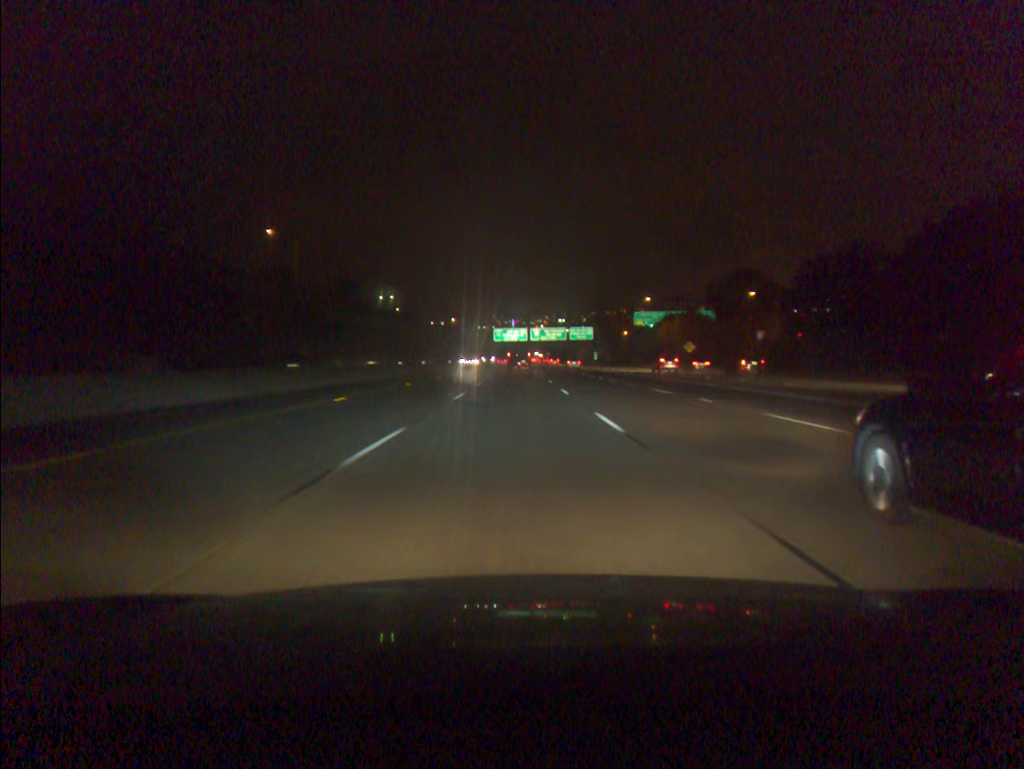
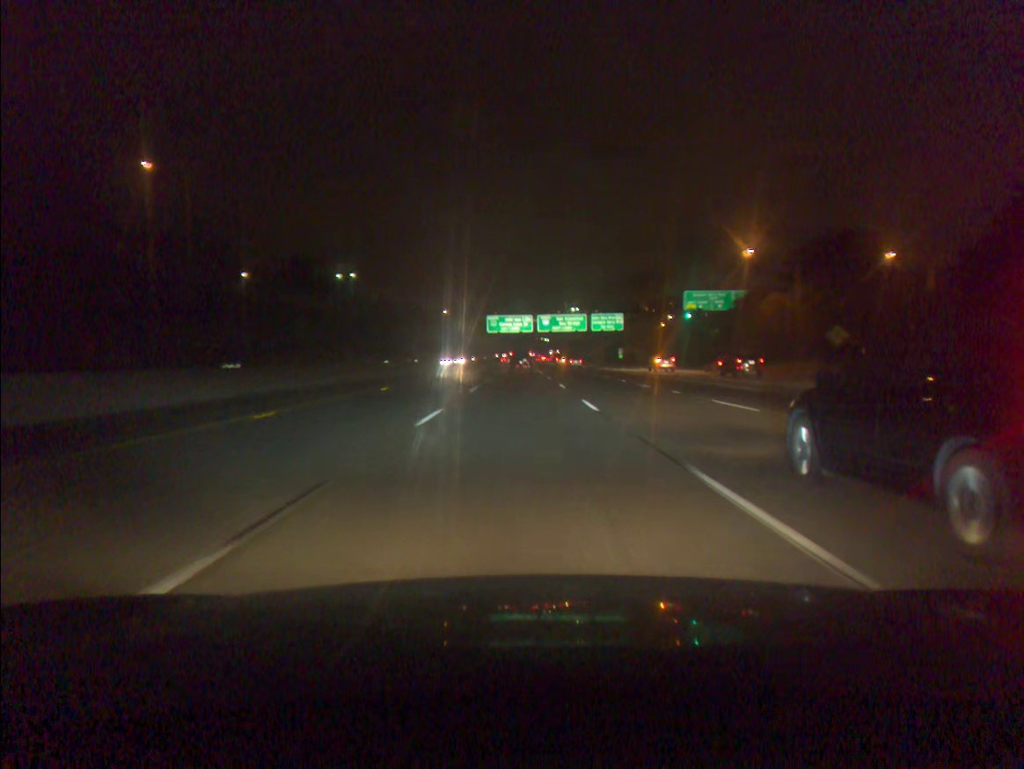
(-0.1, +51.4) m; 0°
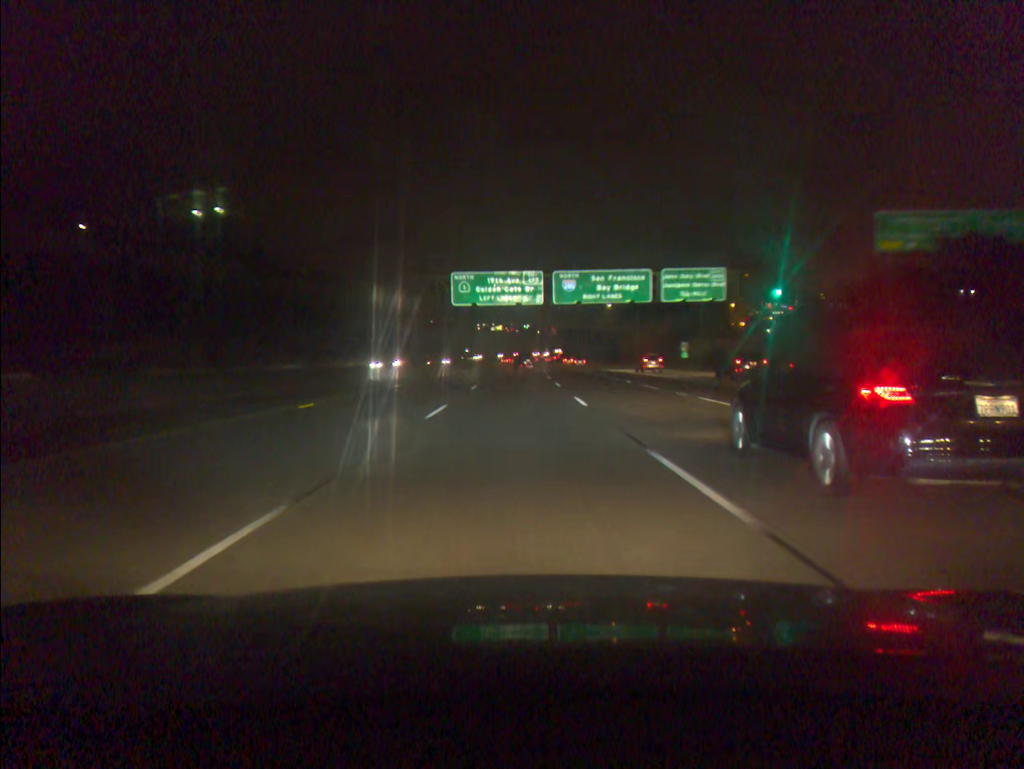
(+0.2, +69.3) m; 0°
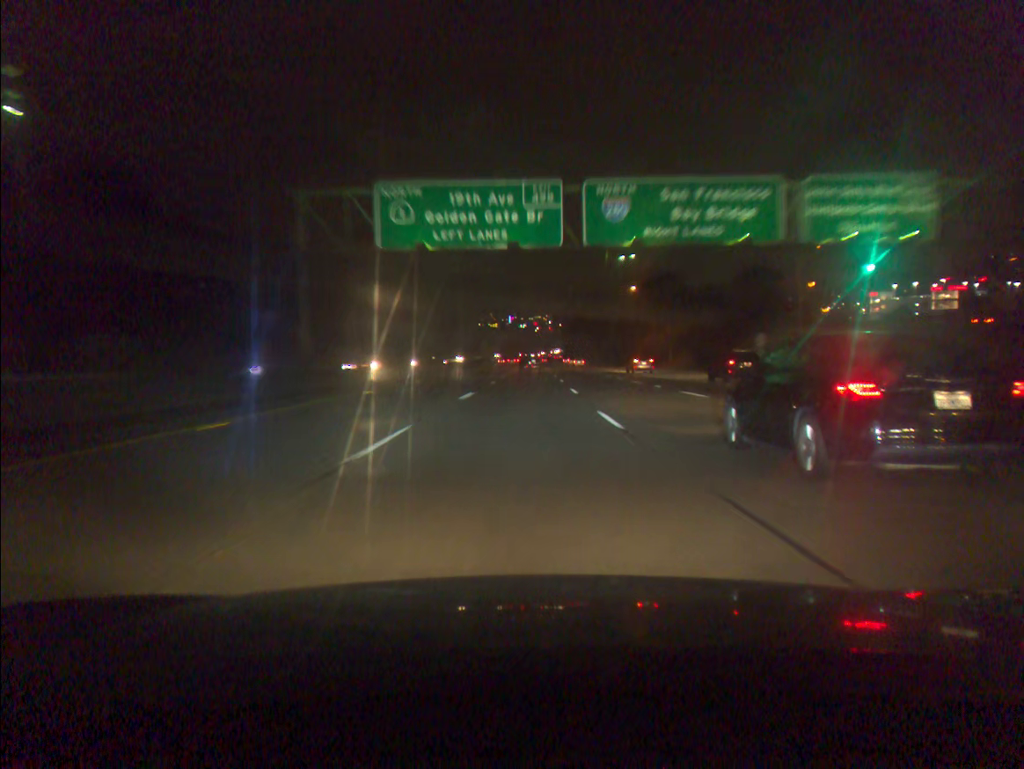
(0.0, +35.1) m; 0°
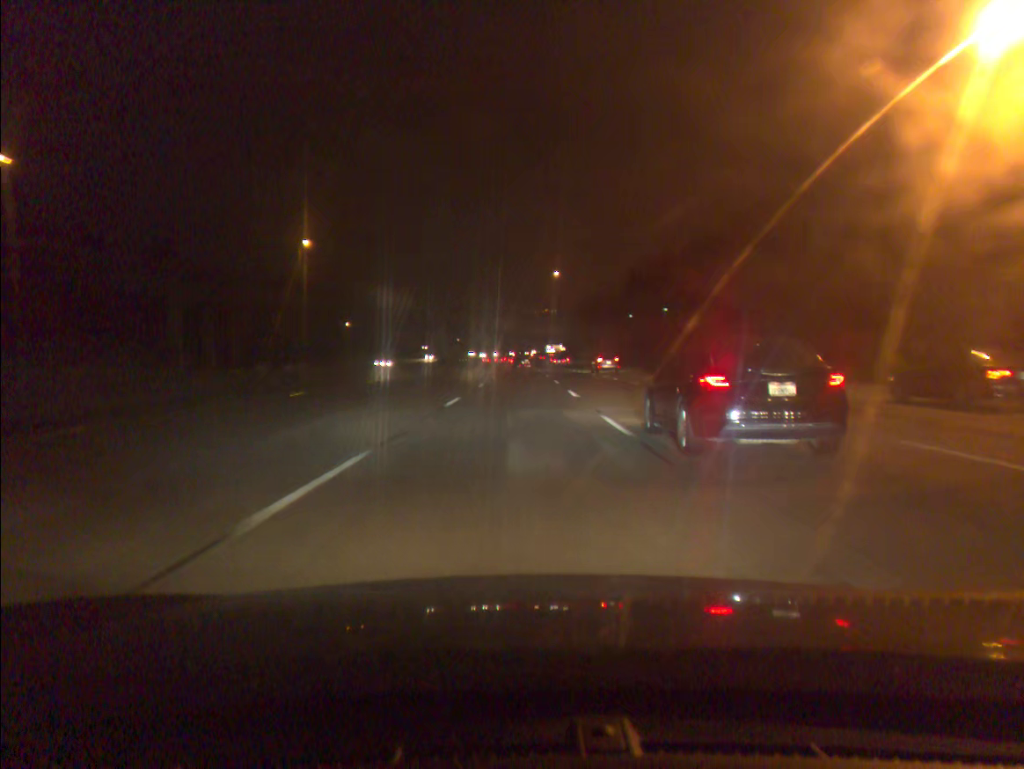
(+1.3, +89.0) m; +1°
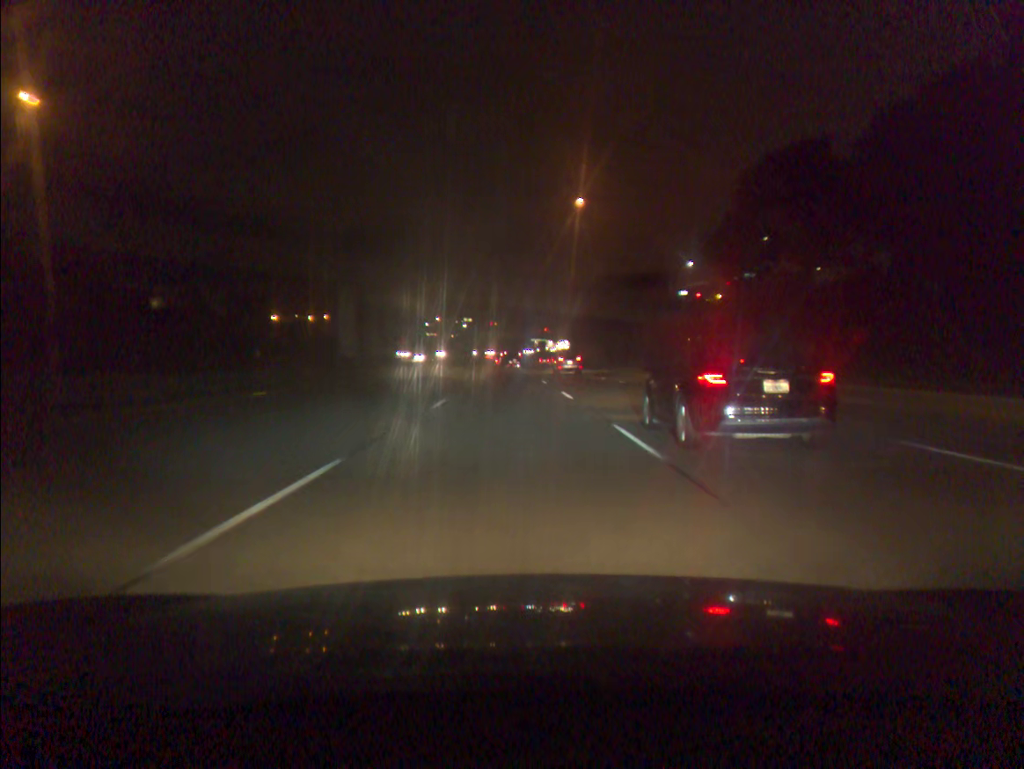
(+0.3, +72.2) m; 0°
